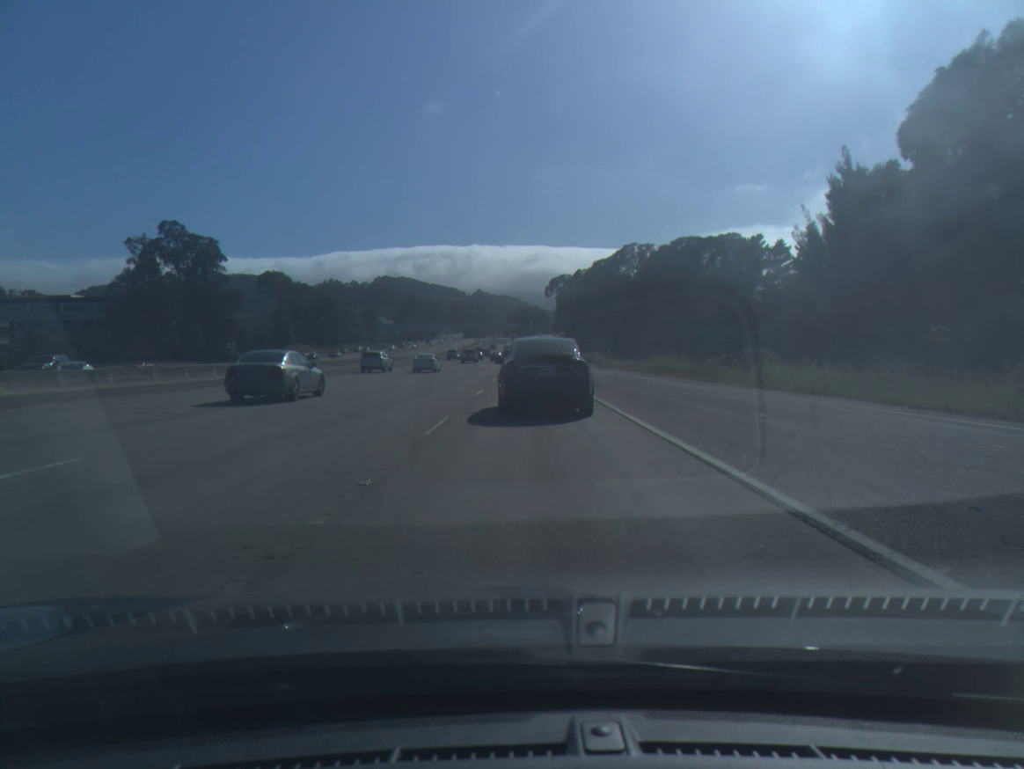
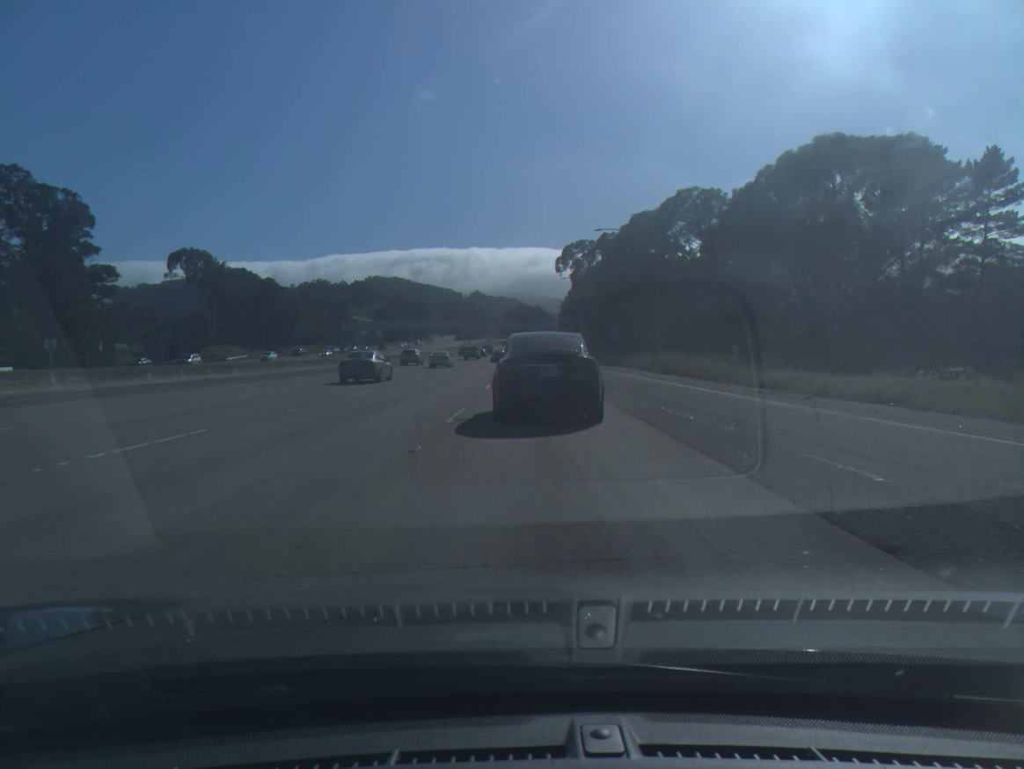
(+0.1, +55.5) m; 0°
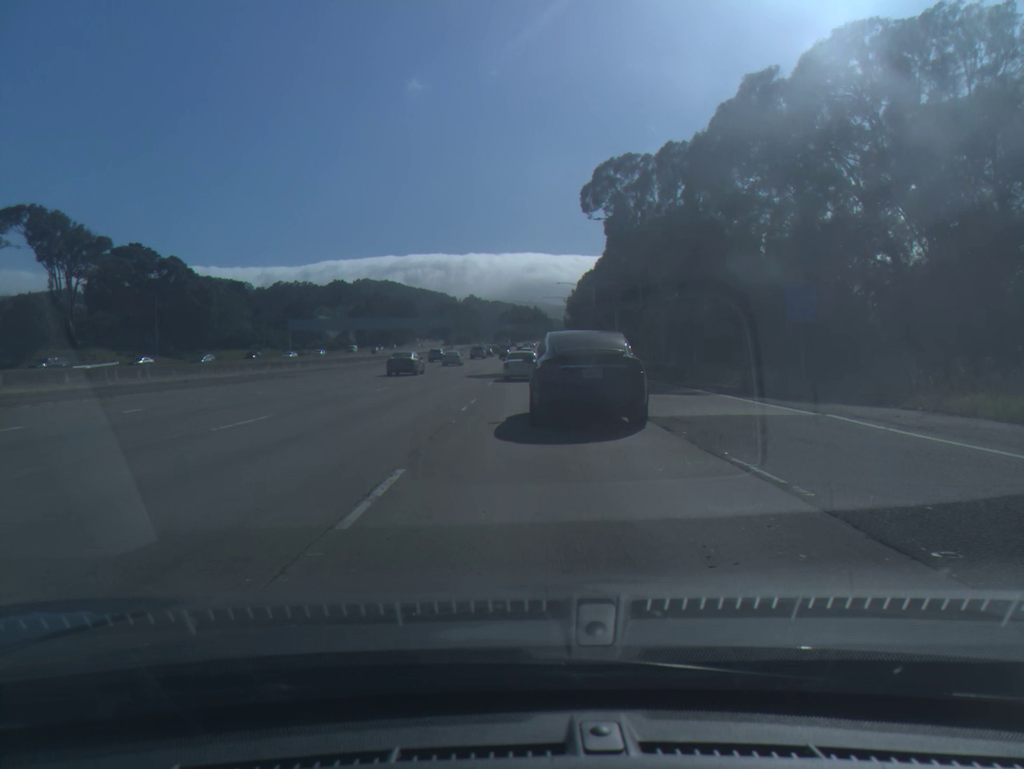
(+0.1, +54.1) m; 0°
